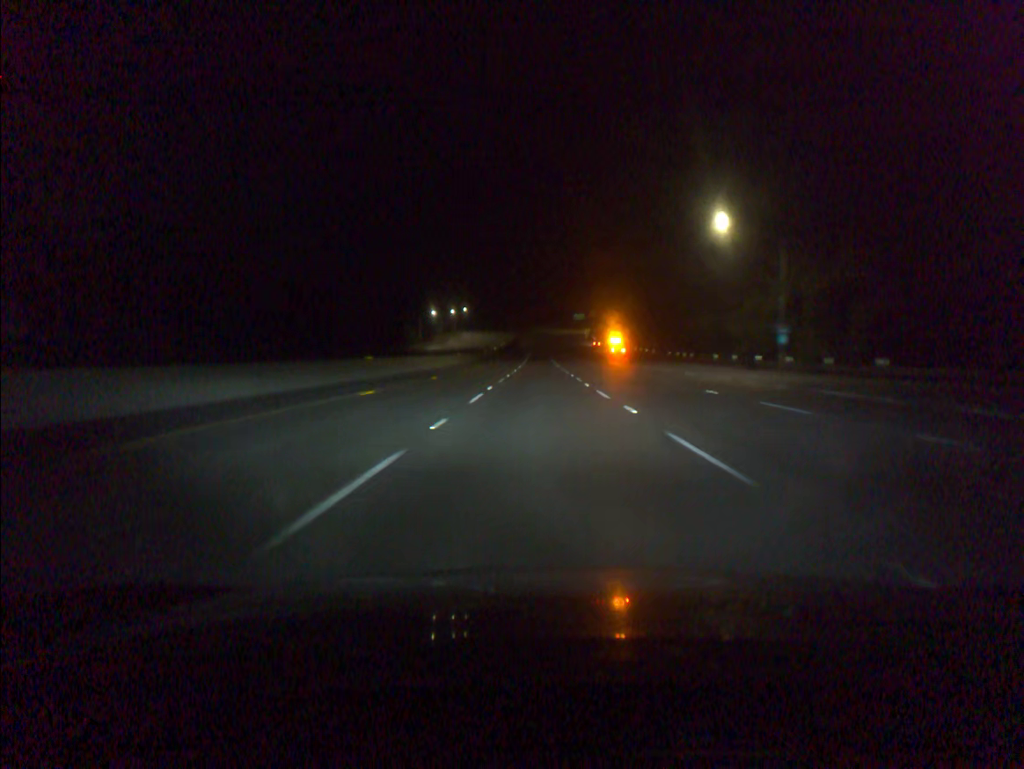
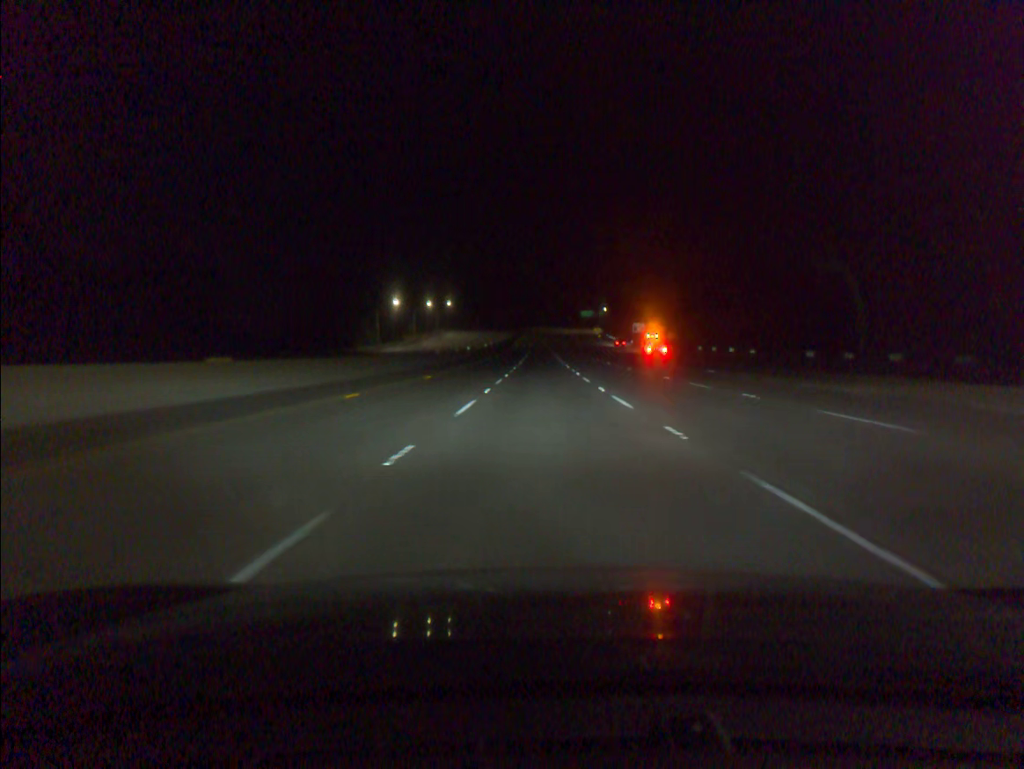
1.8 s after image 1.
(-0.1, +61.3) m; 0°
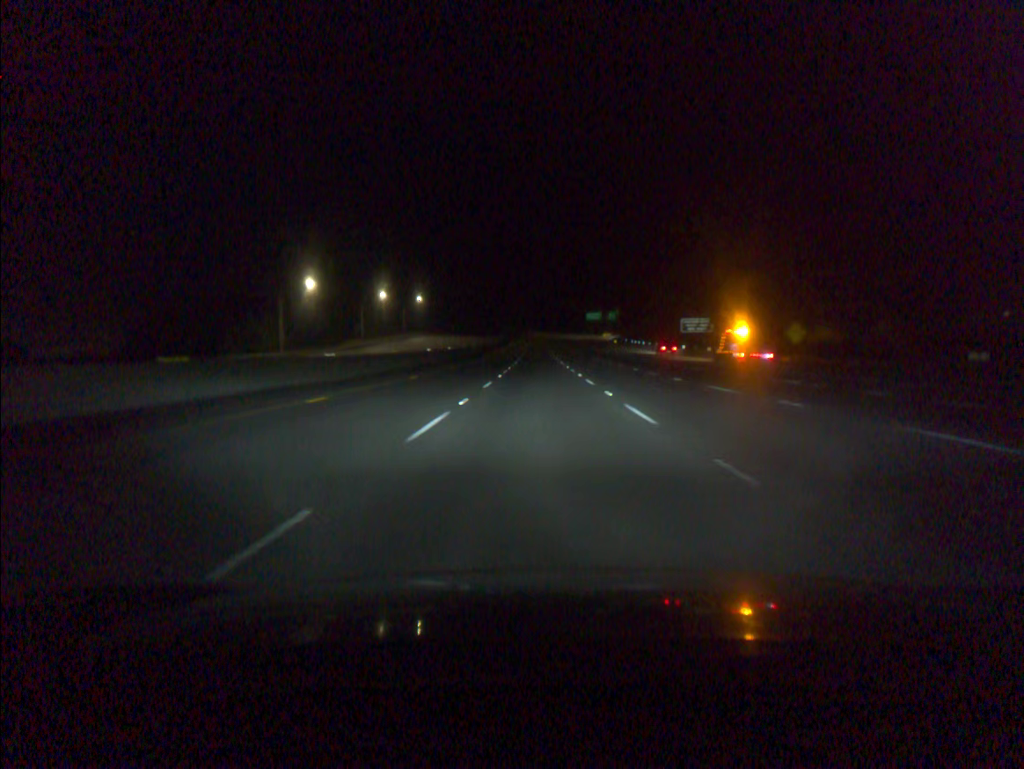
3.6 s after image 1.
(+0.2, +61.2) m; 0°
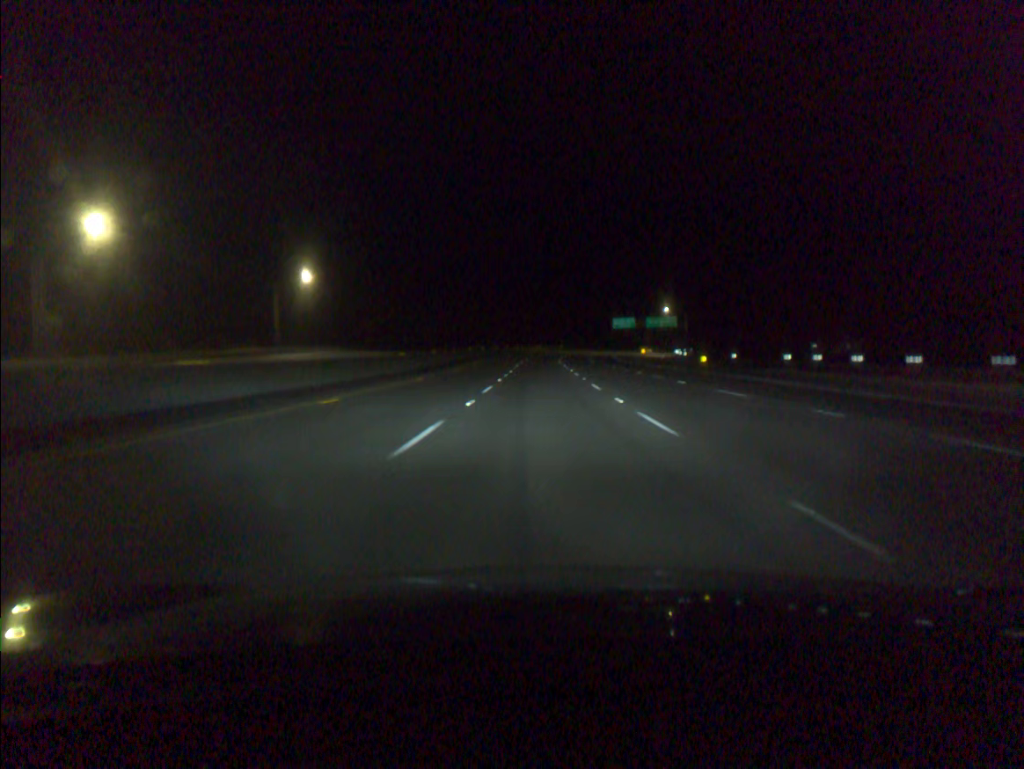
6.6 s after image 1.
(-0.3, +101.2) m; 0°
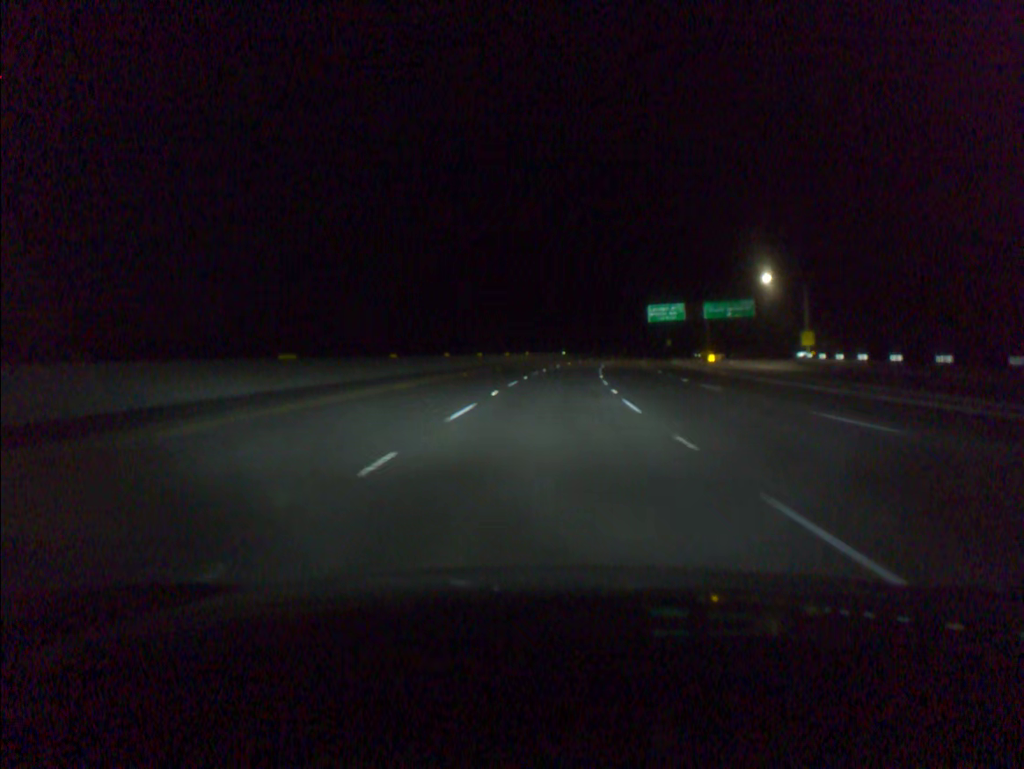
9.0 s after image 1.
(+0.3, +80.5) m; +1°
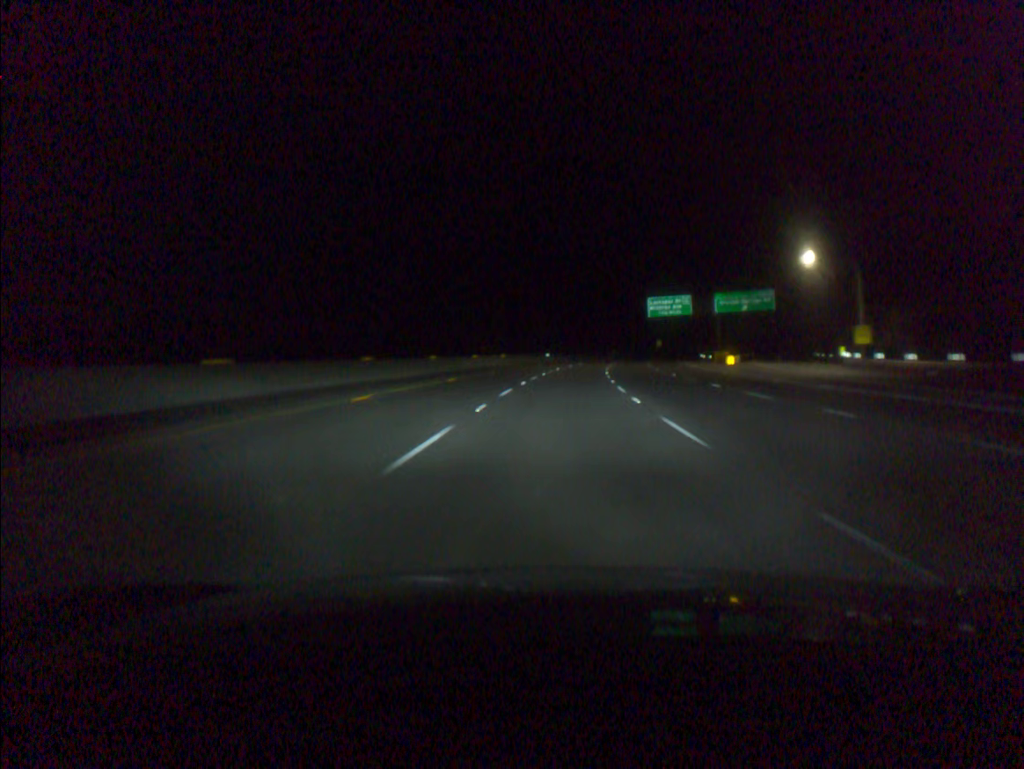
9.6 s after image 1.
(+0.2, +20.1) m; +1°
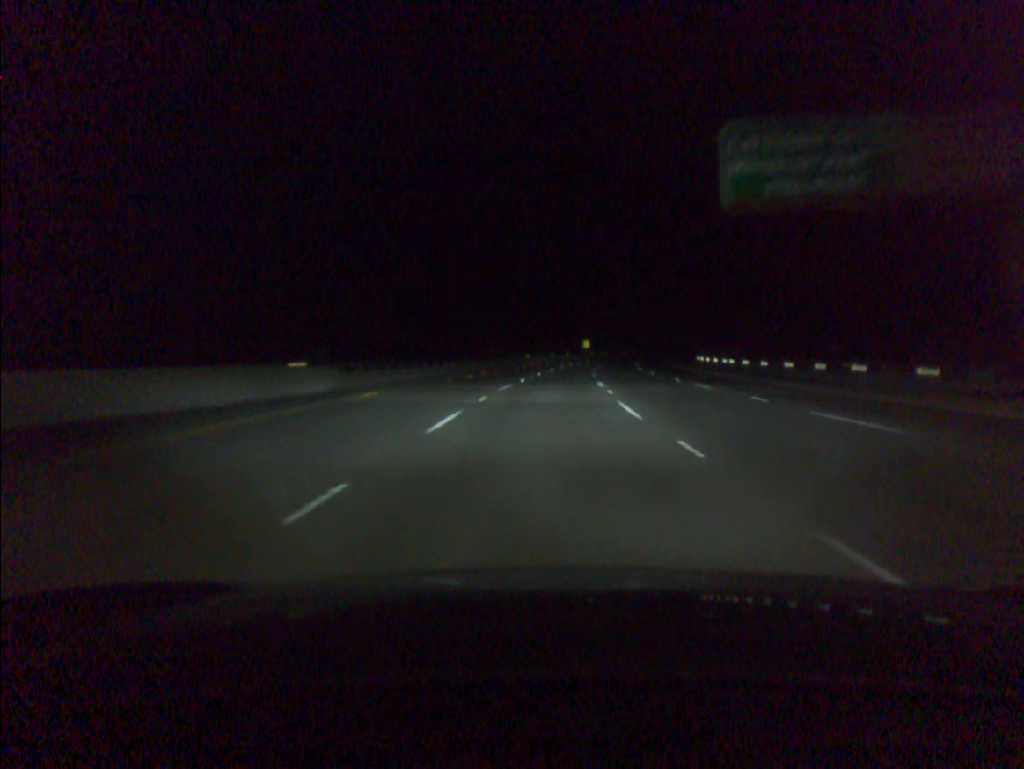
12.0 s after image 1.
(+5.6, +80.6) m; +8°
